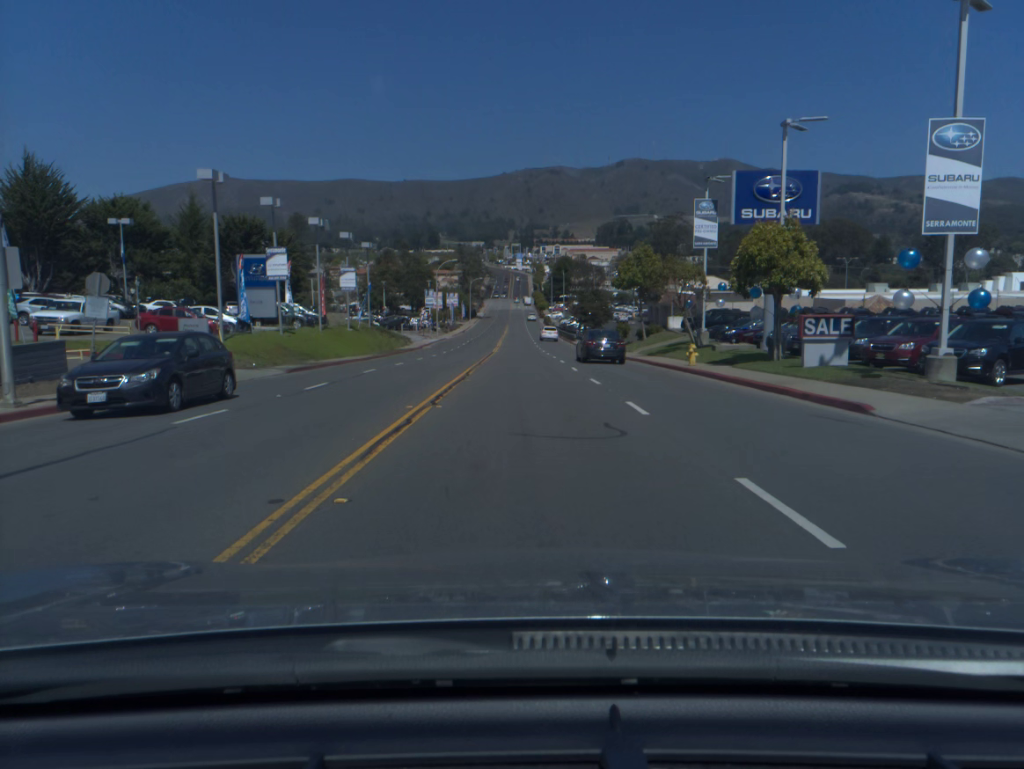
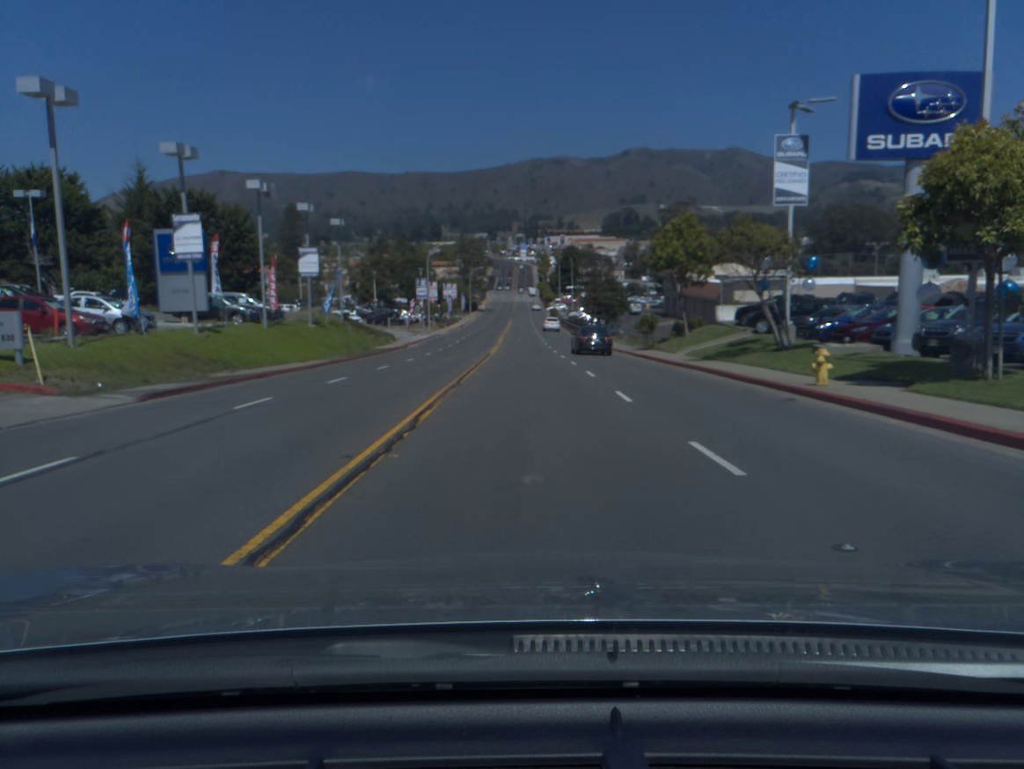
(0.0, +12.3) m; 0°
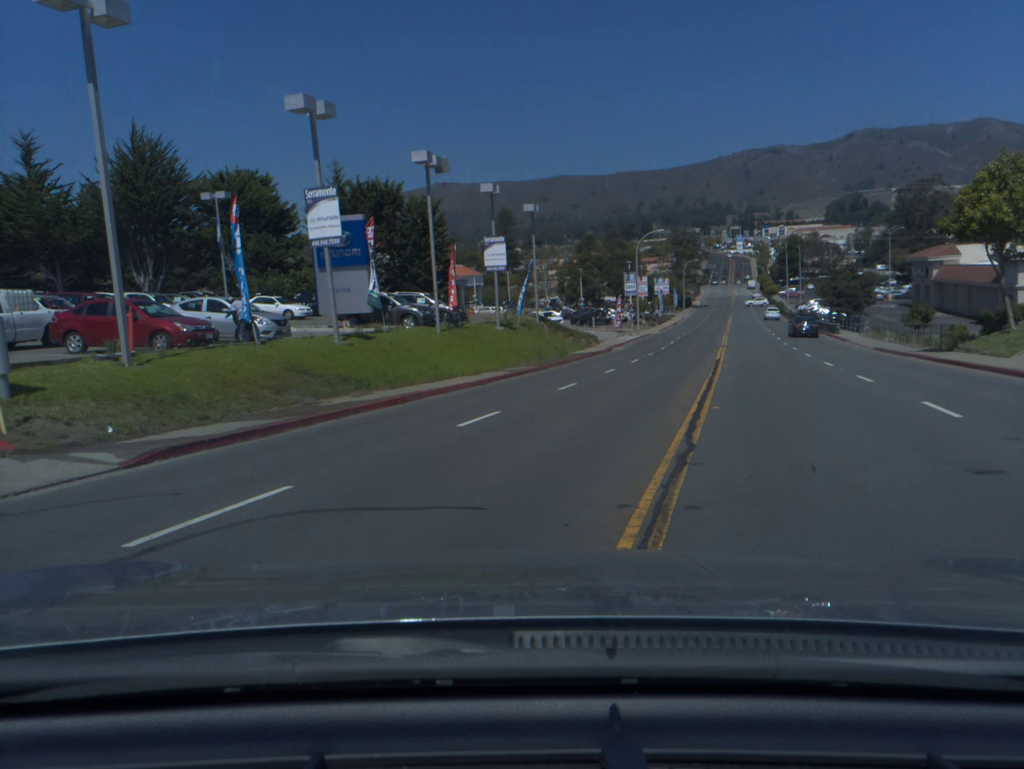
(-0.9, +10.0) m; -23°
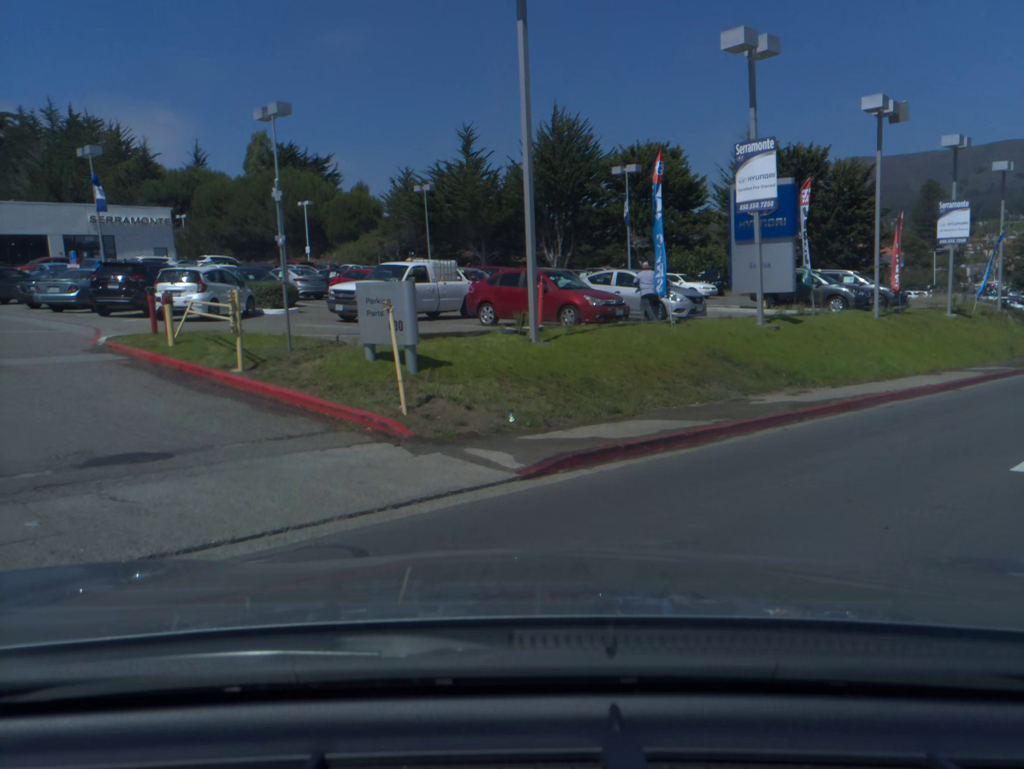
(-1.0, +3.7) m; -31°
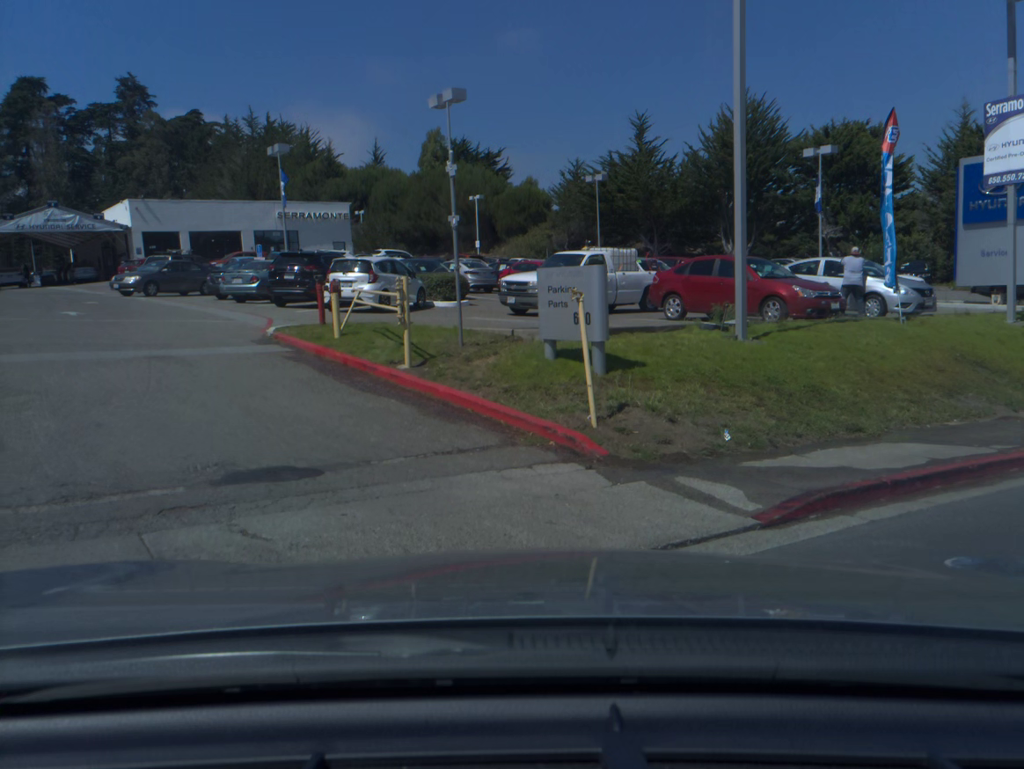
(-0.1, +1.9) m; -8°
